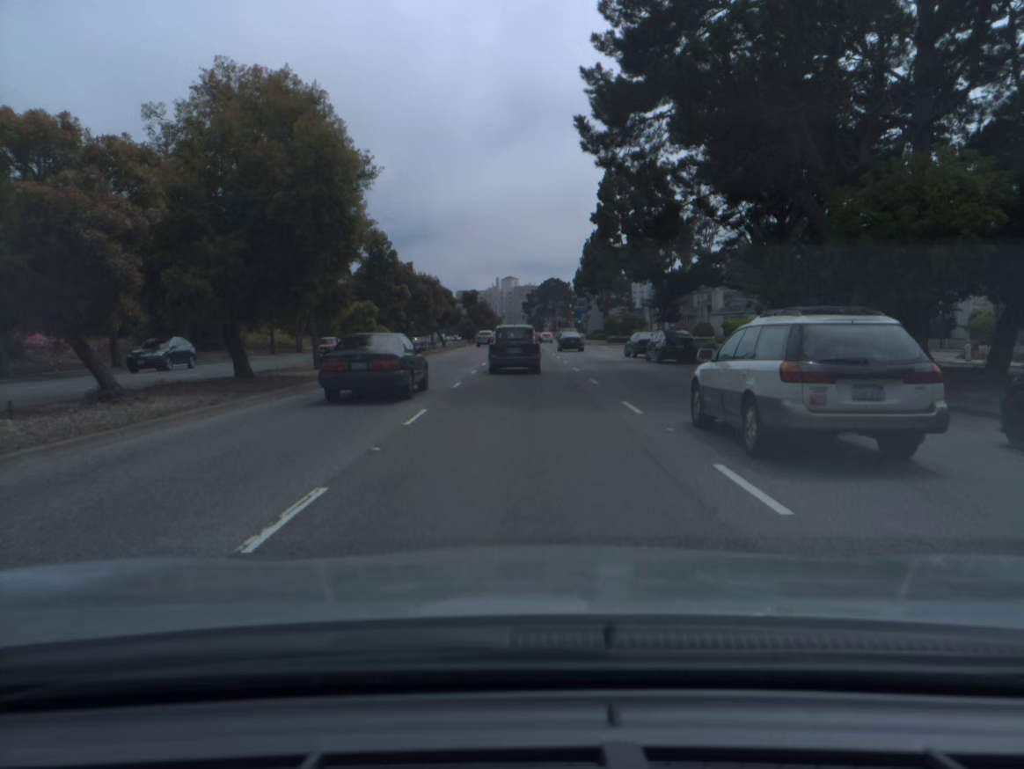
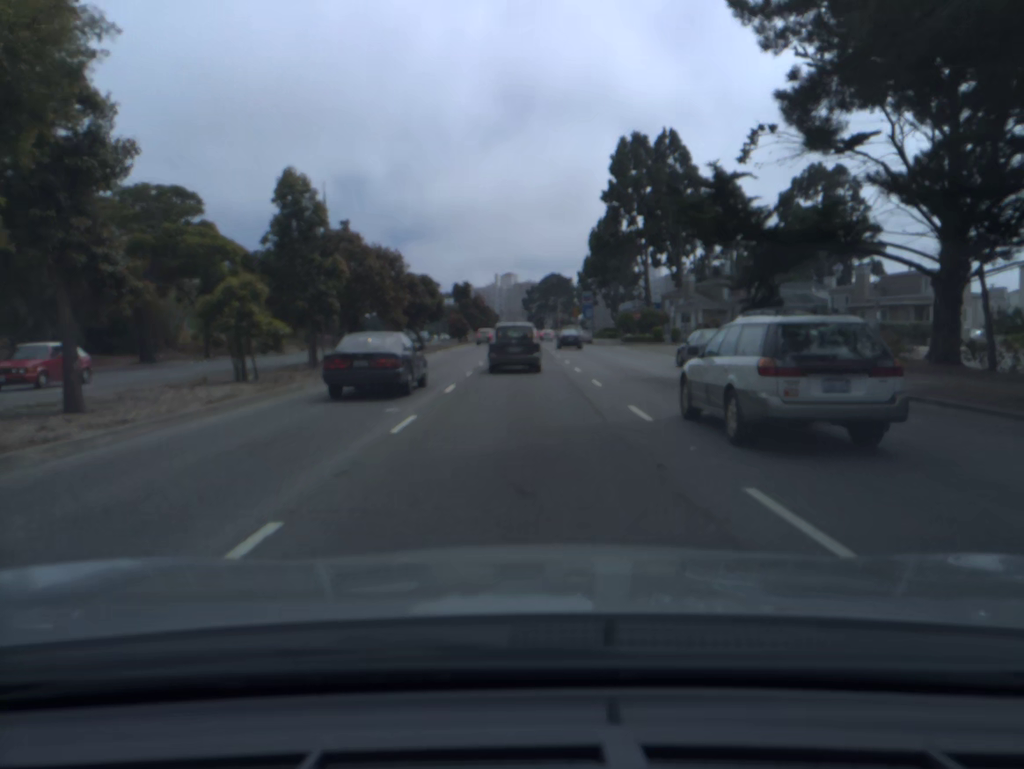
(0.0, +16.1) m; 0°
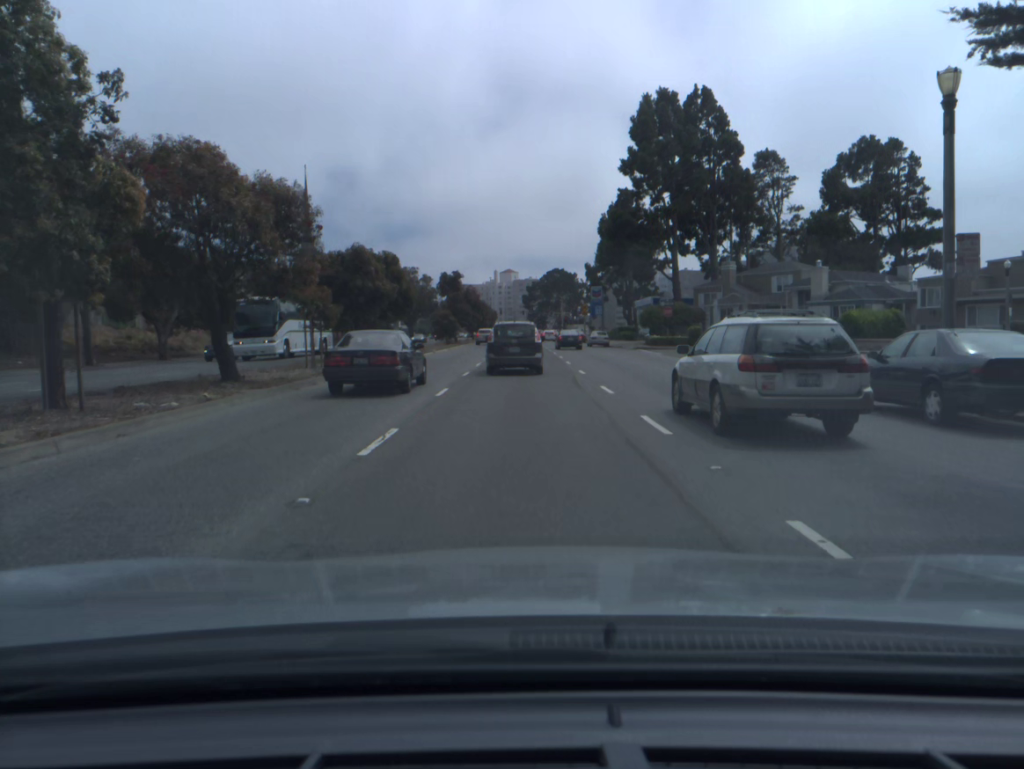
(0.0, +15.8) m; 0°
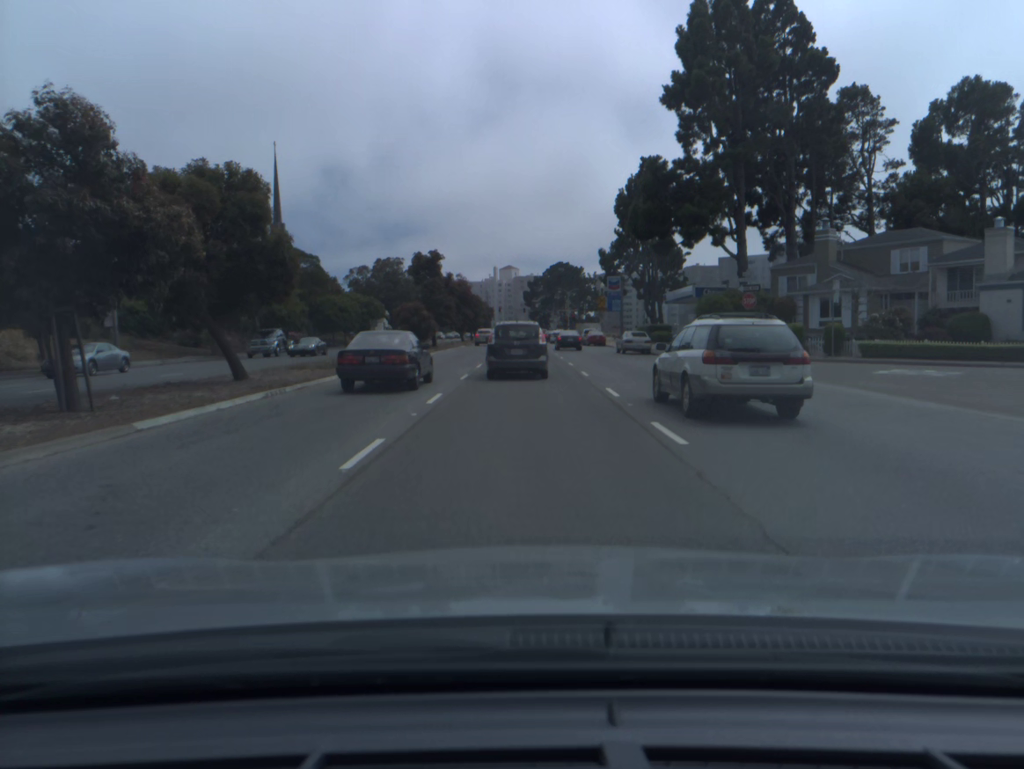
(-0.1, +22.6) m; 0°
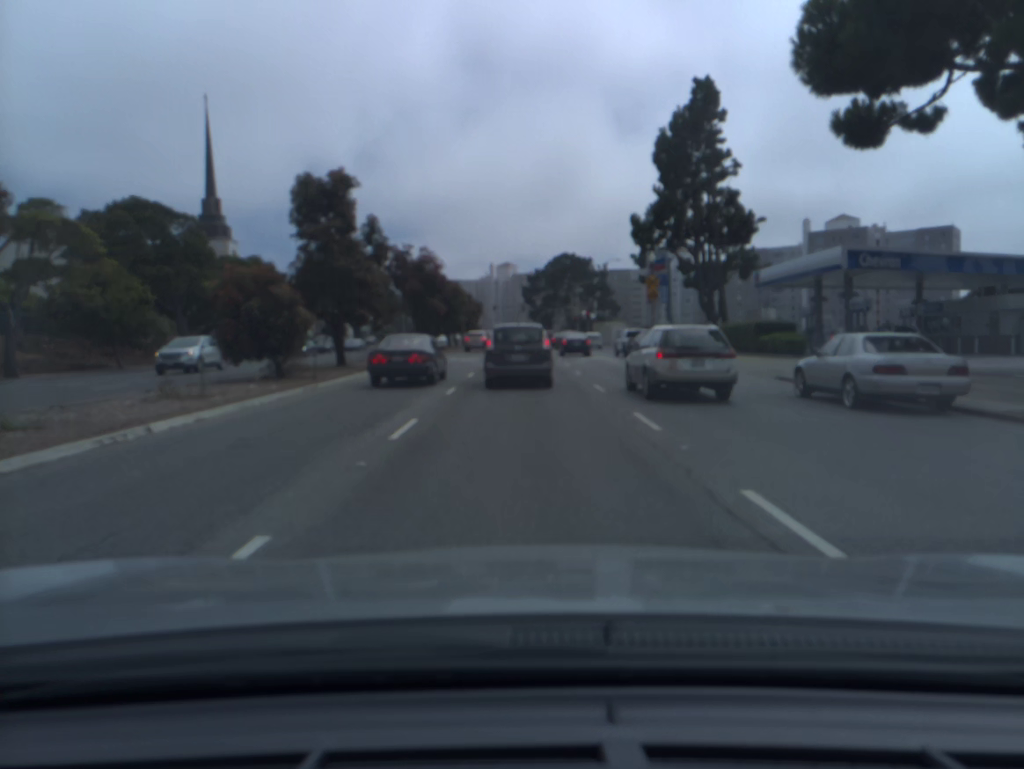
(0.0, +34.0) m; 0°
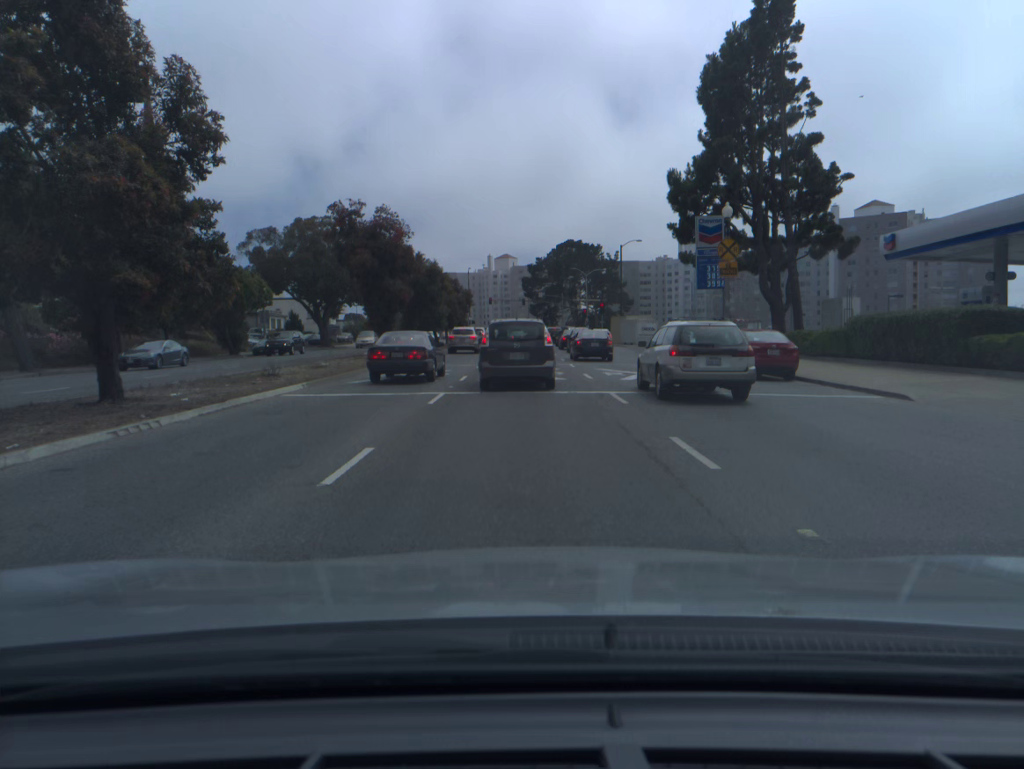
(0.0, +18.1) m; 0°
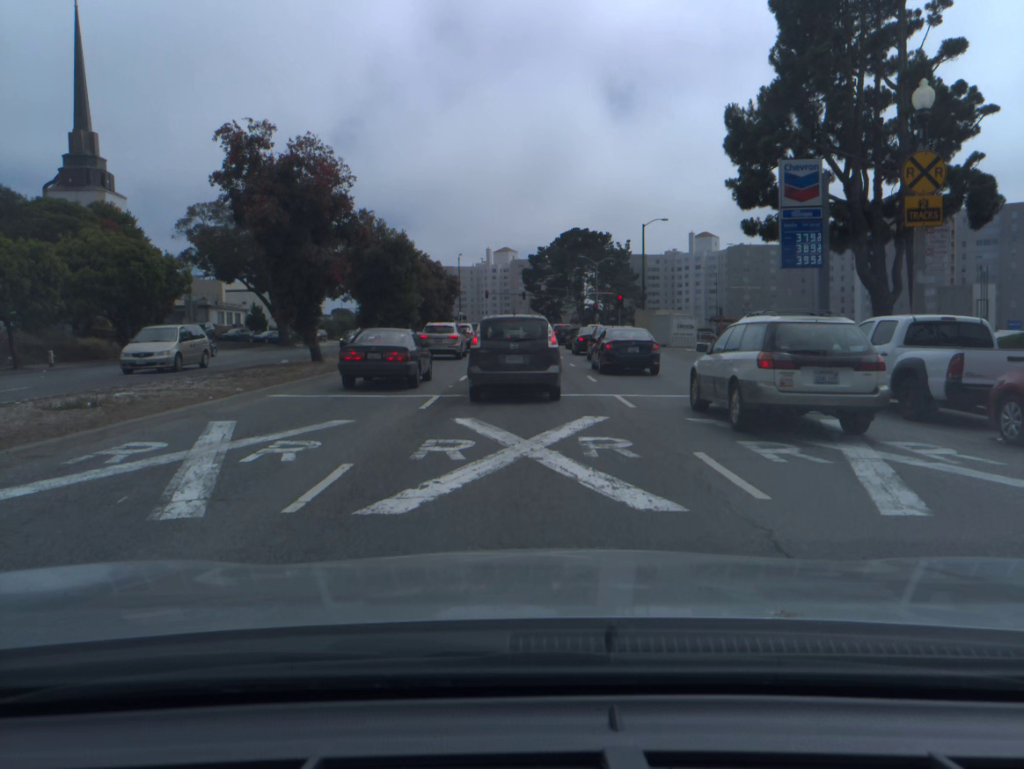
(+0.1, +15.9) m; 0°
